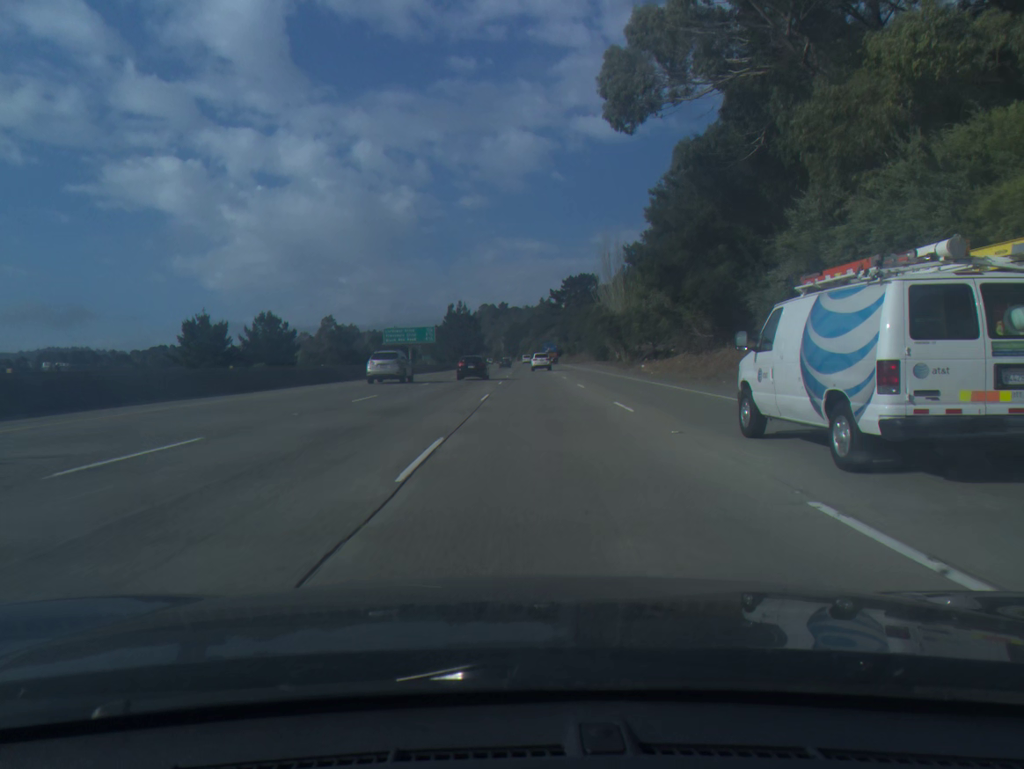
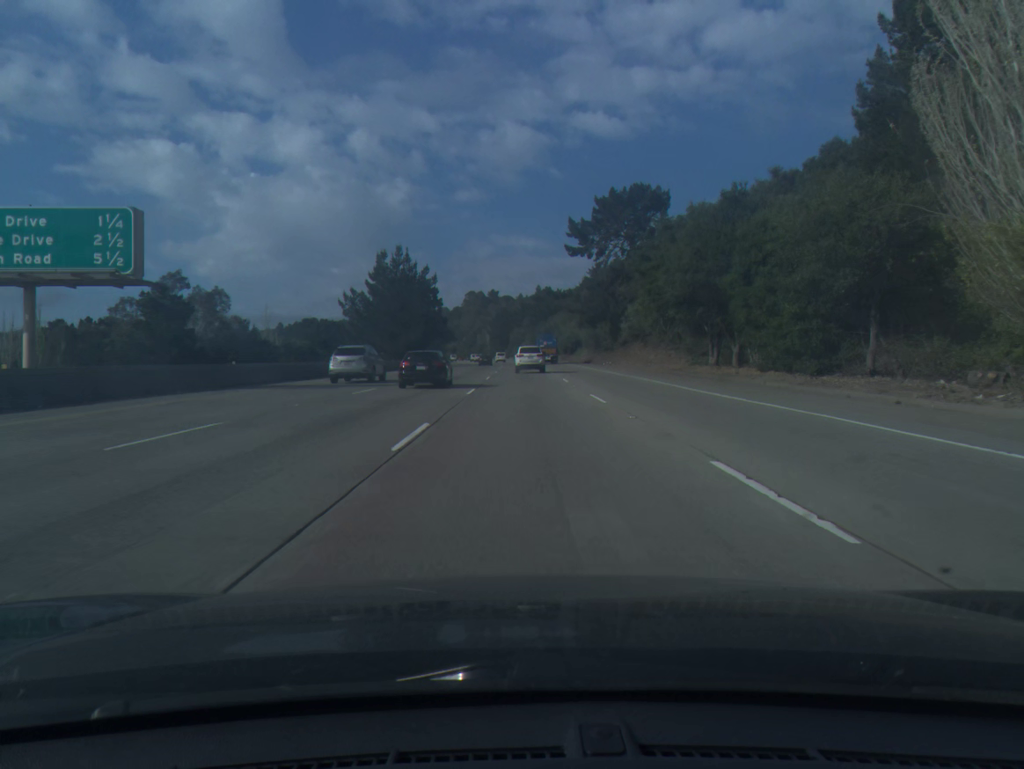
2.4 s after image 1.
(+1.0, +85.7) m; +1°
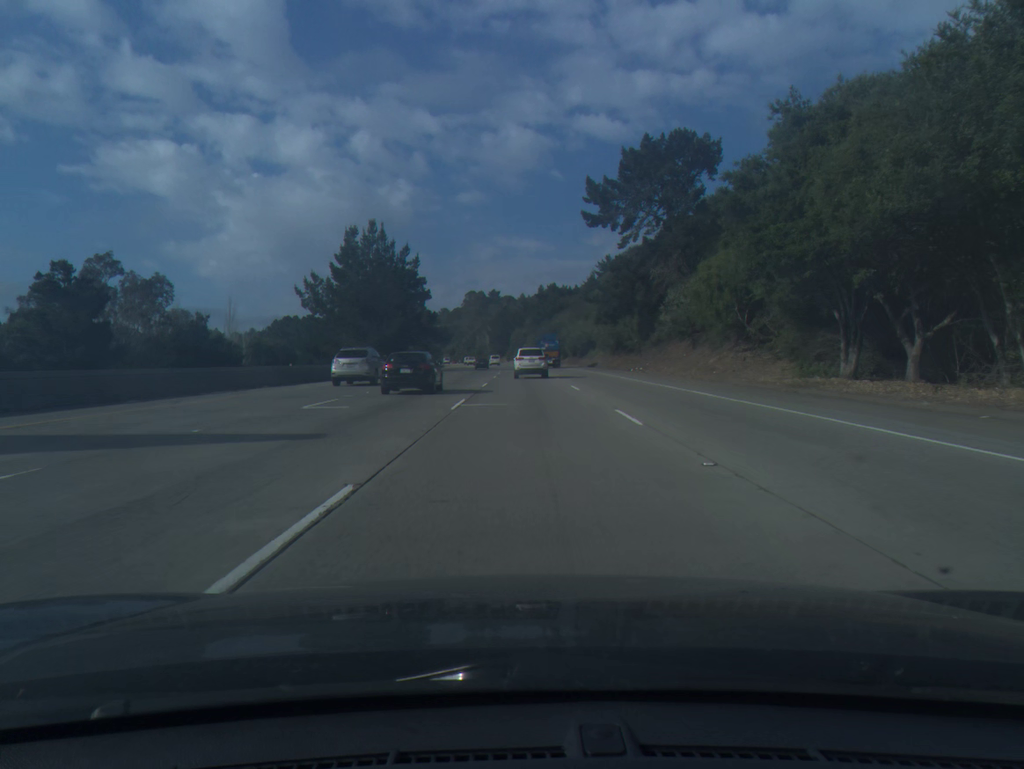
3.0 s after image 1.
(0.0, +20.6) m; 0°
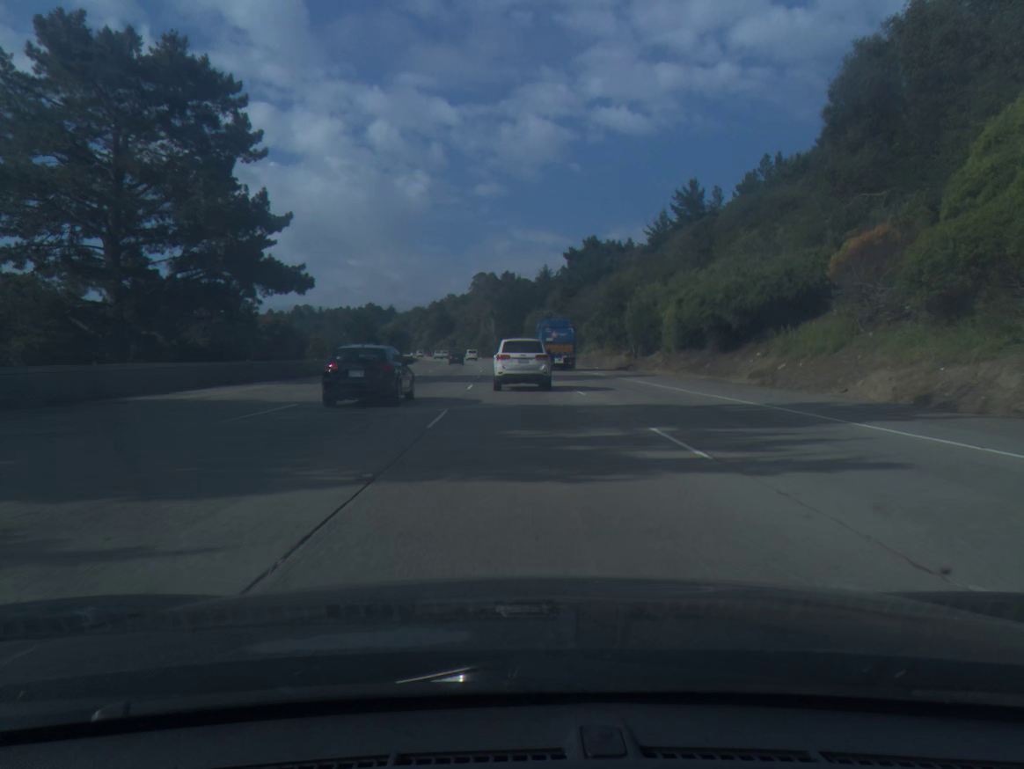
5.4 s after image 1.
(-0.4, +78.4) m; -1°
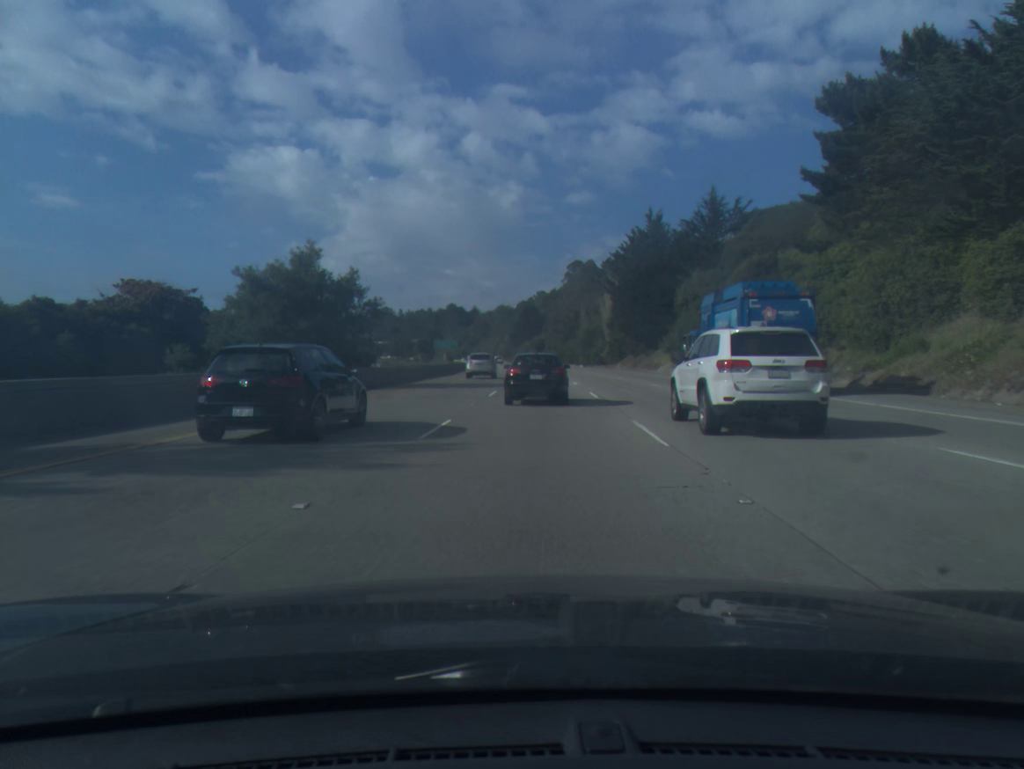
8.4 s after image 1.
(-6.1, +88.9) m; -7°
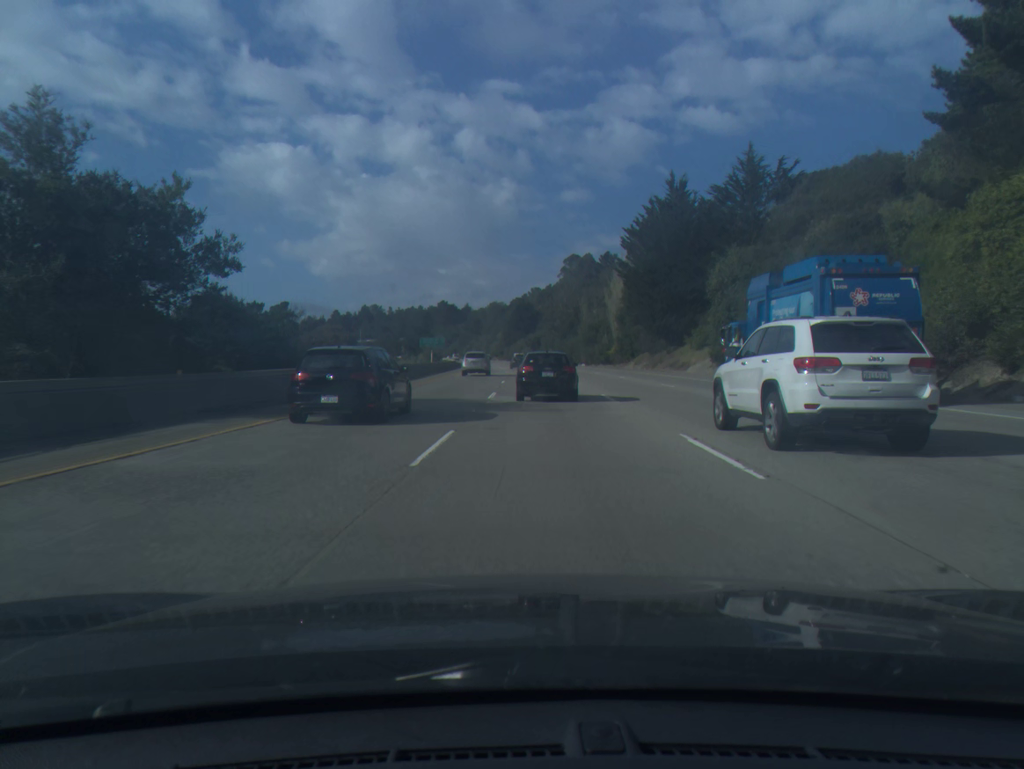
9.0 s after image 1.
(+0.1, +17.9) m; 0°
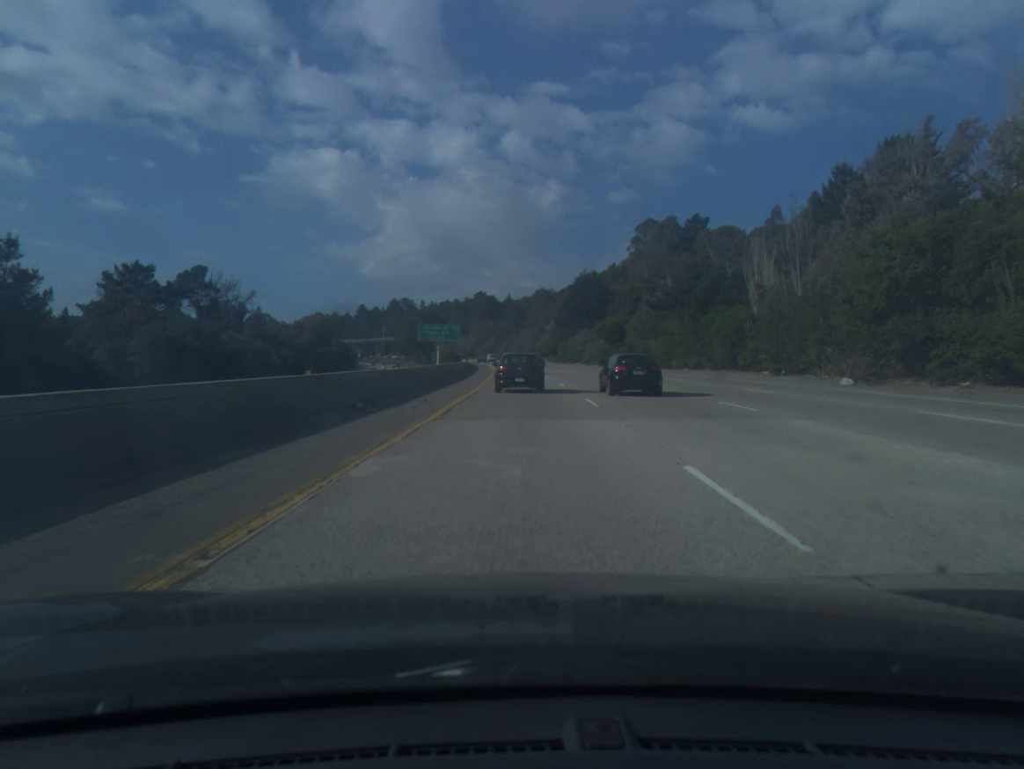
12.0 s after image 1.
(-3.4, +90.8) m; -3°
